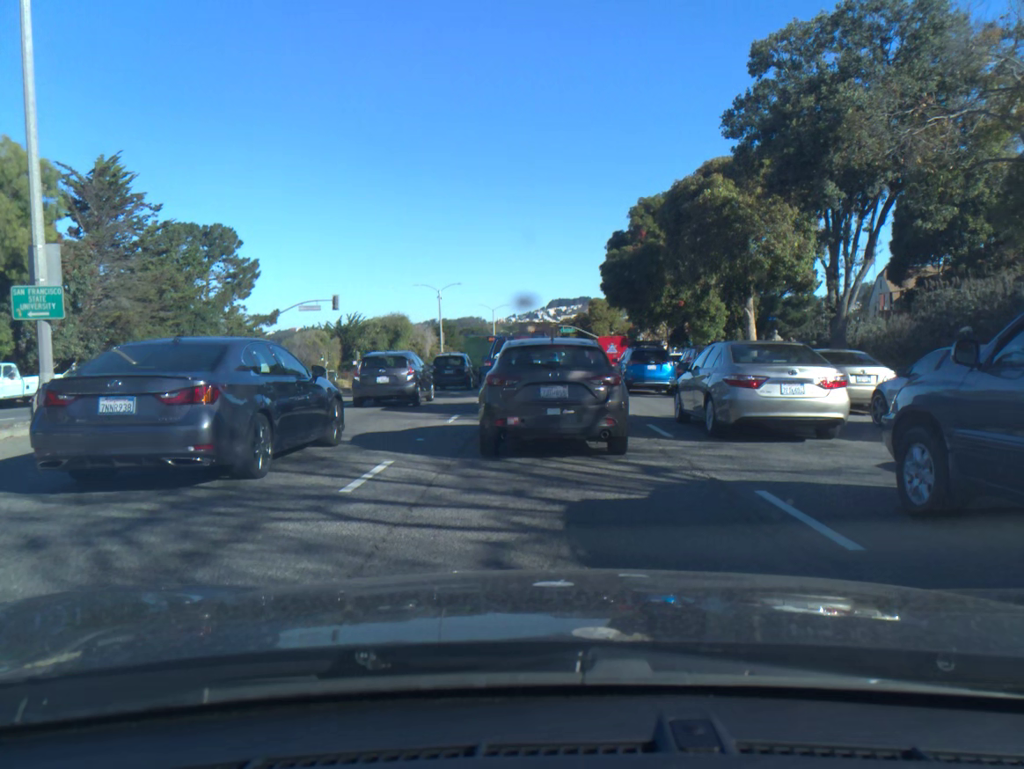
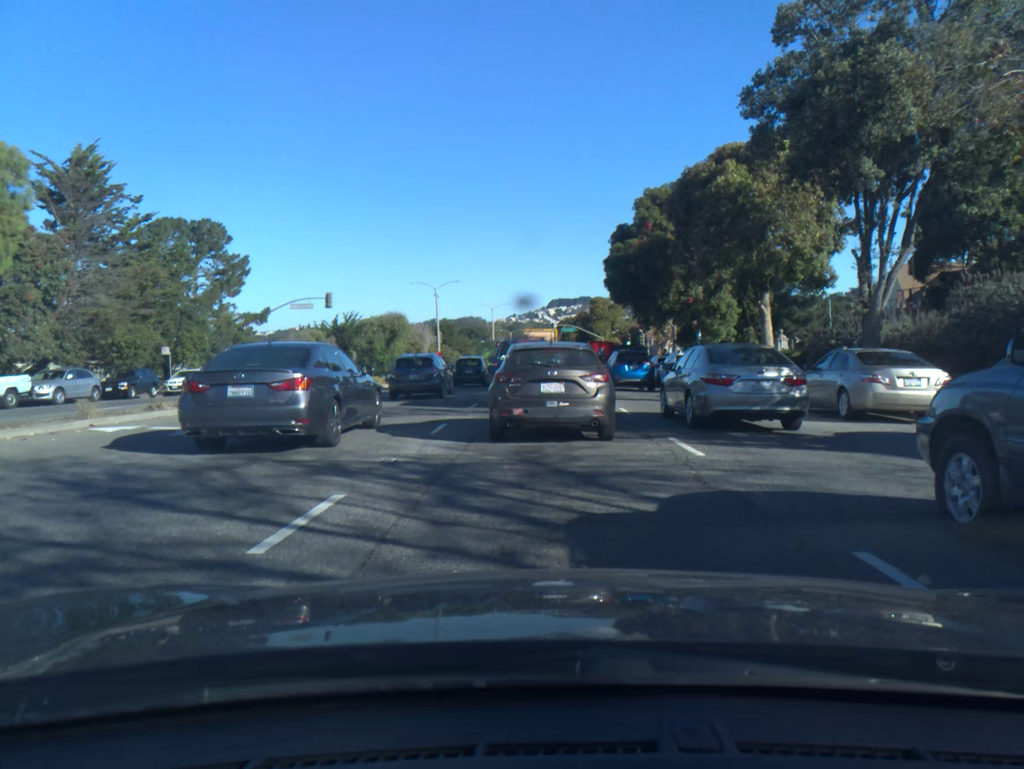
(0.0, +2.2) m; 0°
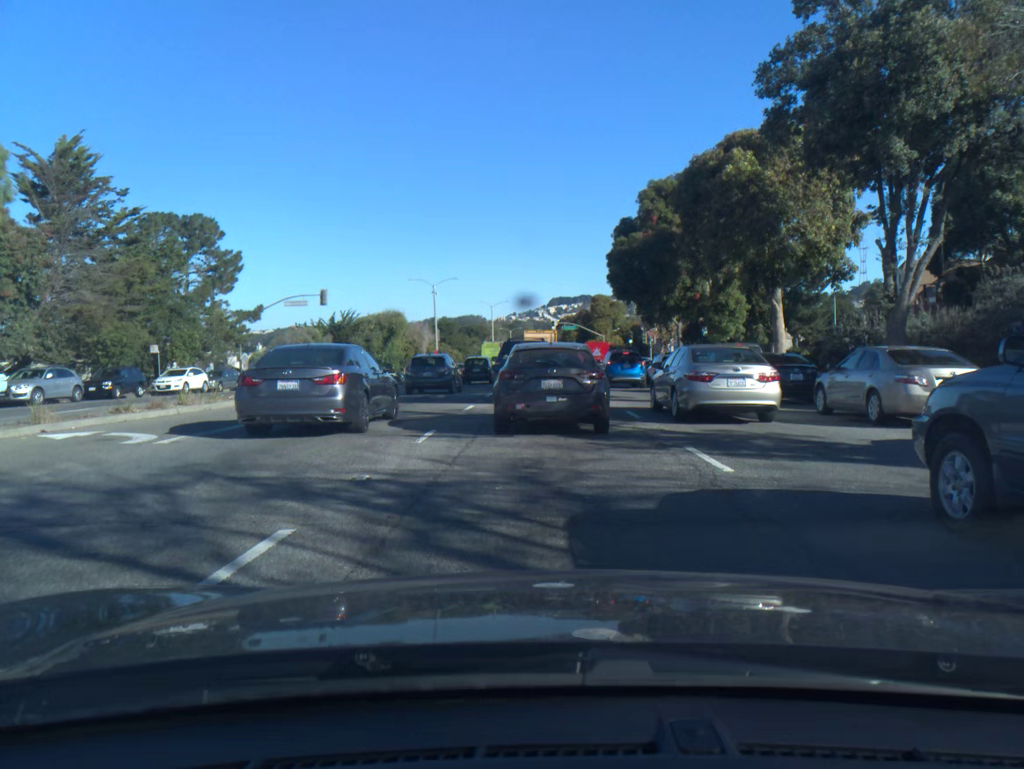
(0.0, +1.4) m; 0°
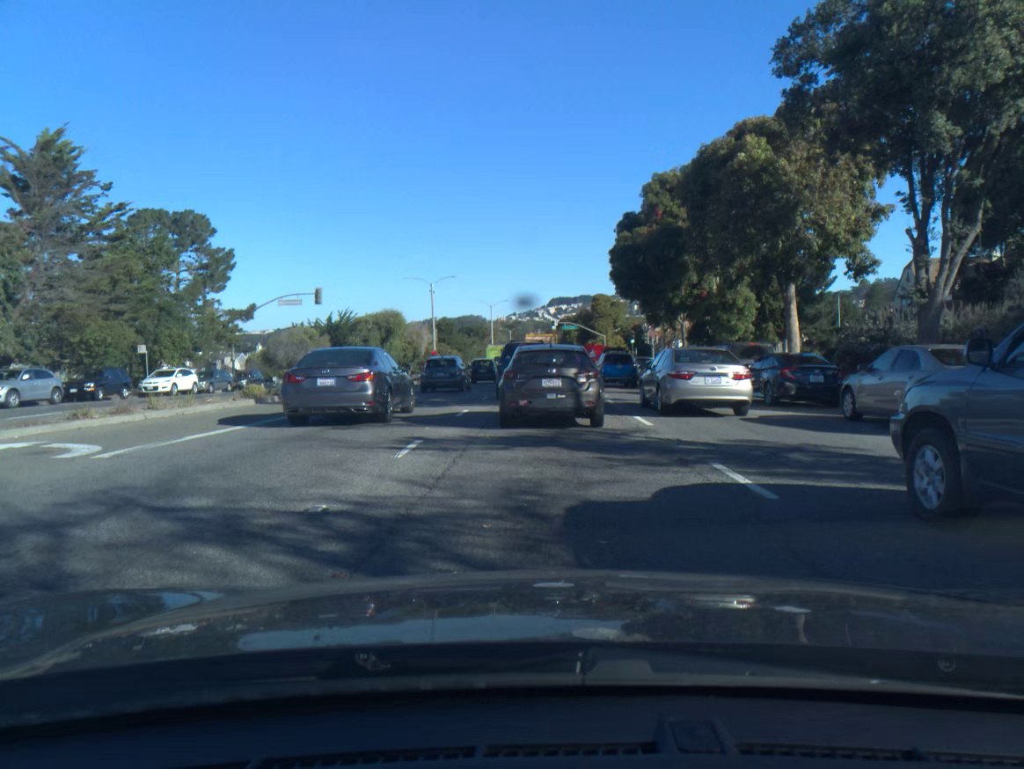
(0.0, +1.5) m; 0°
